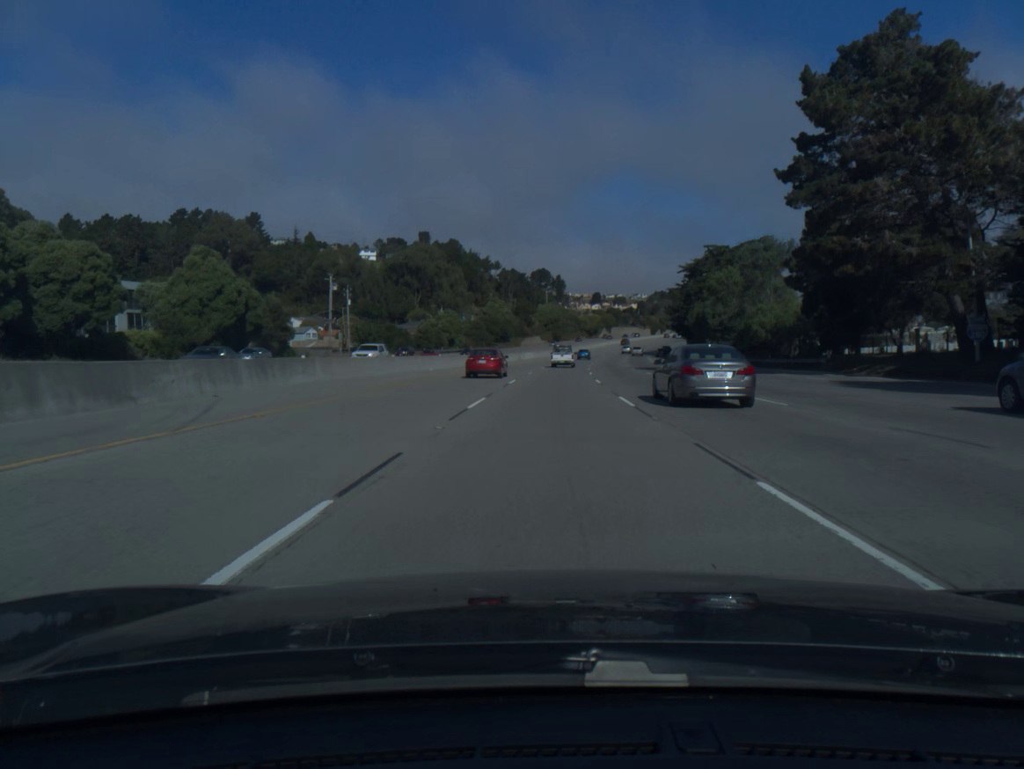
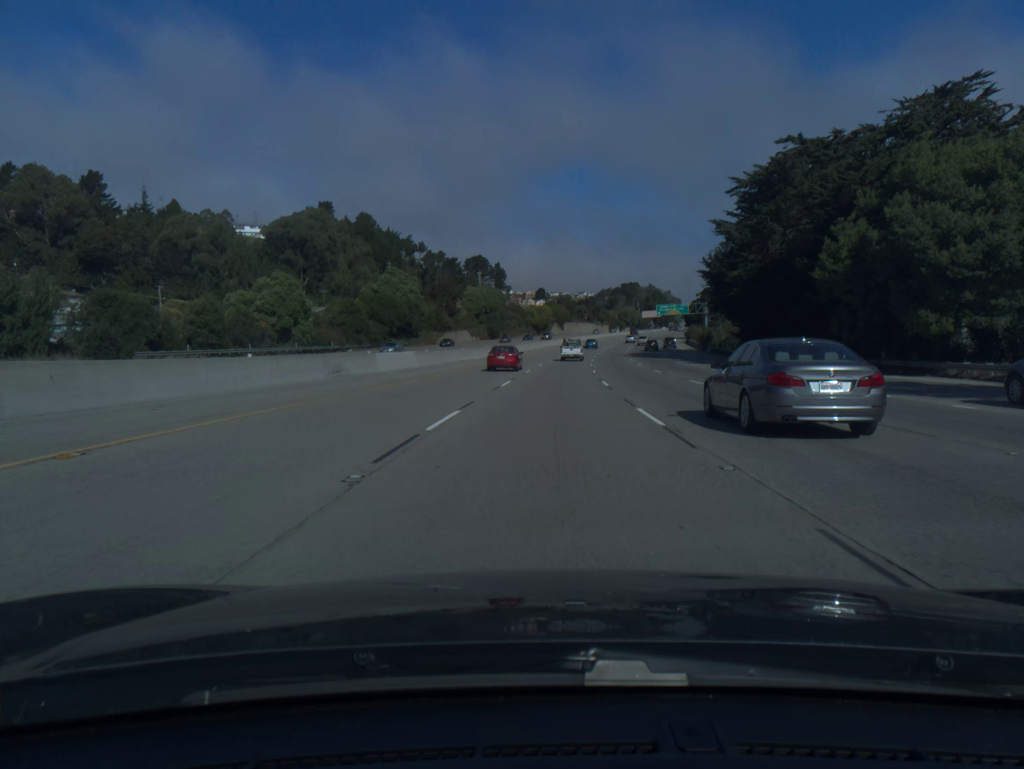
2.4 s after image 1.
(+3.1, +78.0) m; +4°
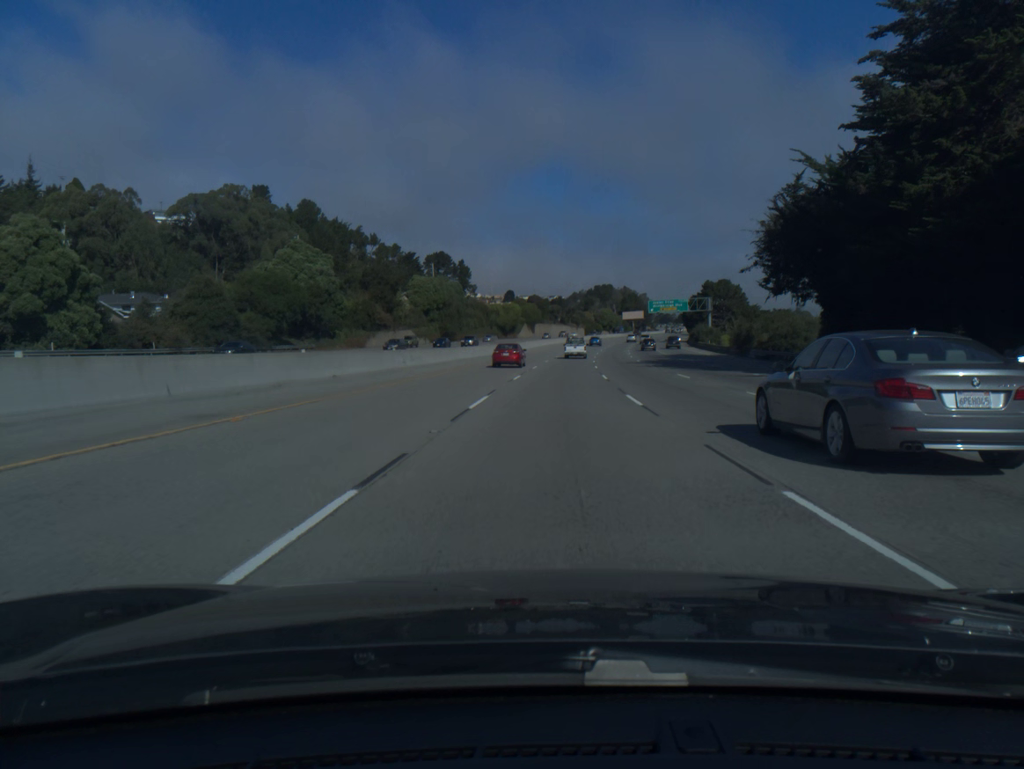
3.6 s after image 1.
(+0.7, +39.2) m; +2°
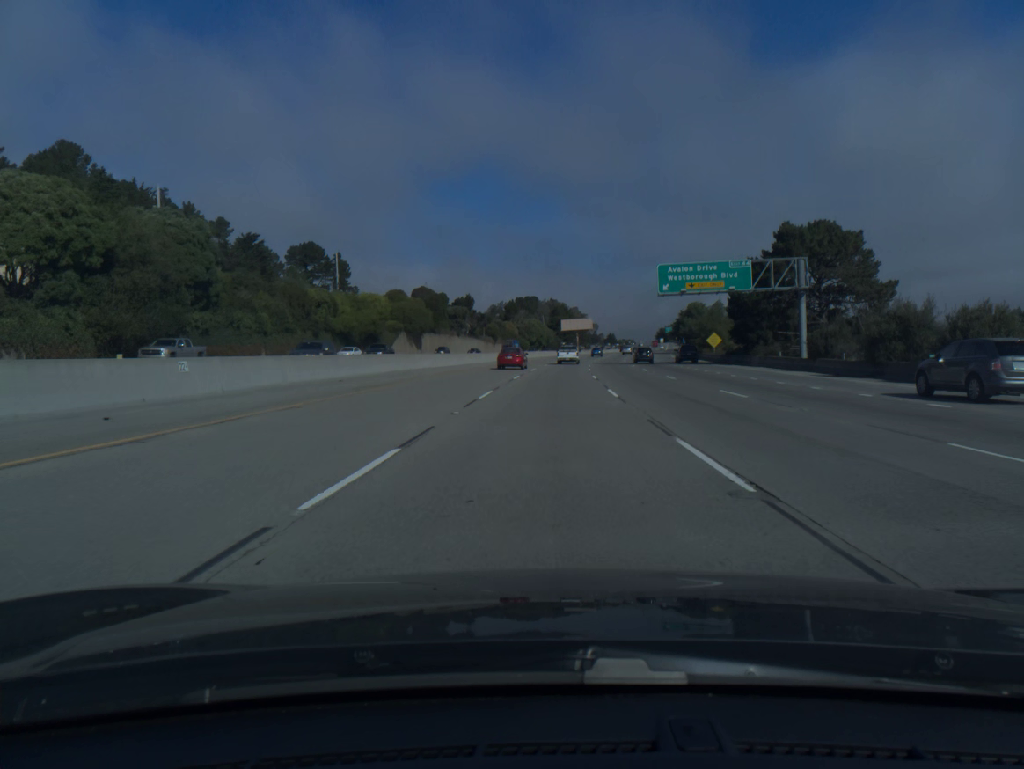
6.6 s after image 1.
(+5.4, +97.7) m; +6°
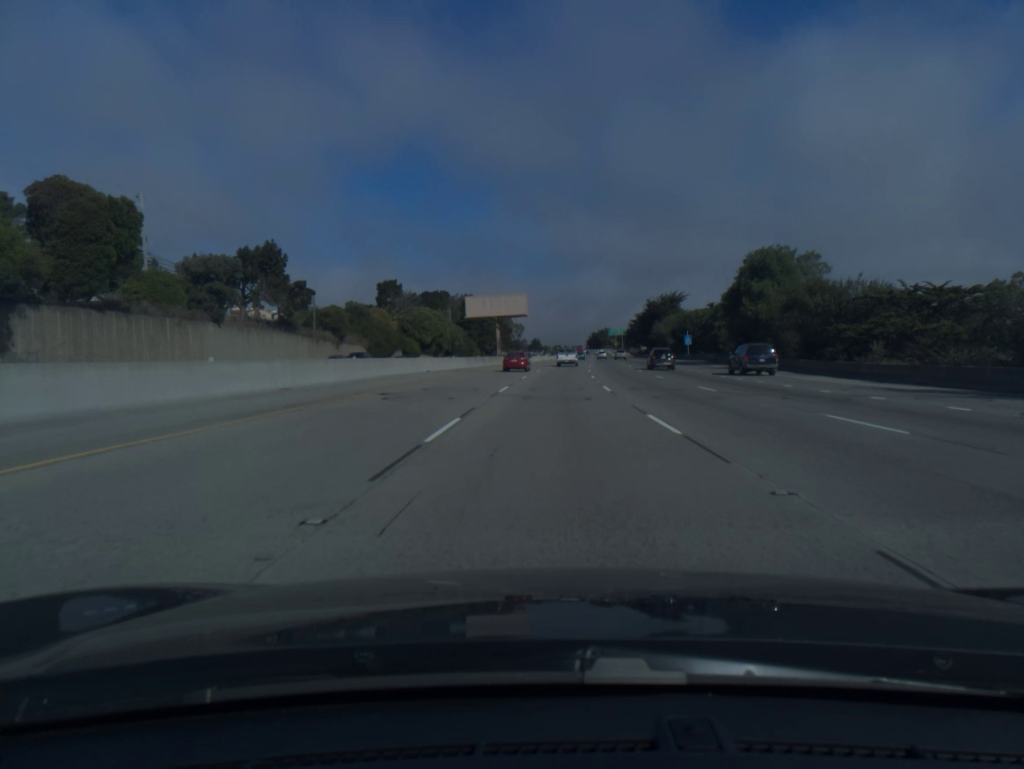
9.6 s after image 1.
(+4.5, +97.3) m; +6°
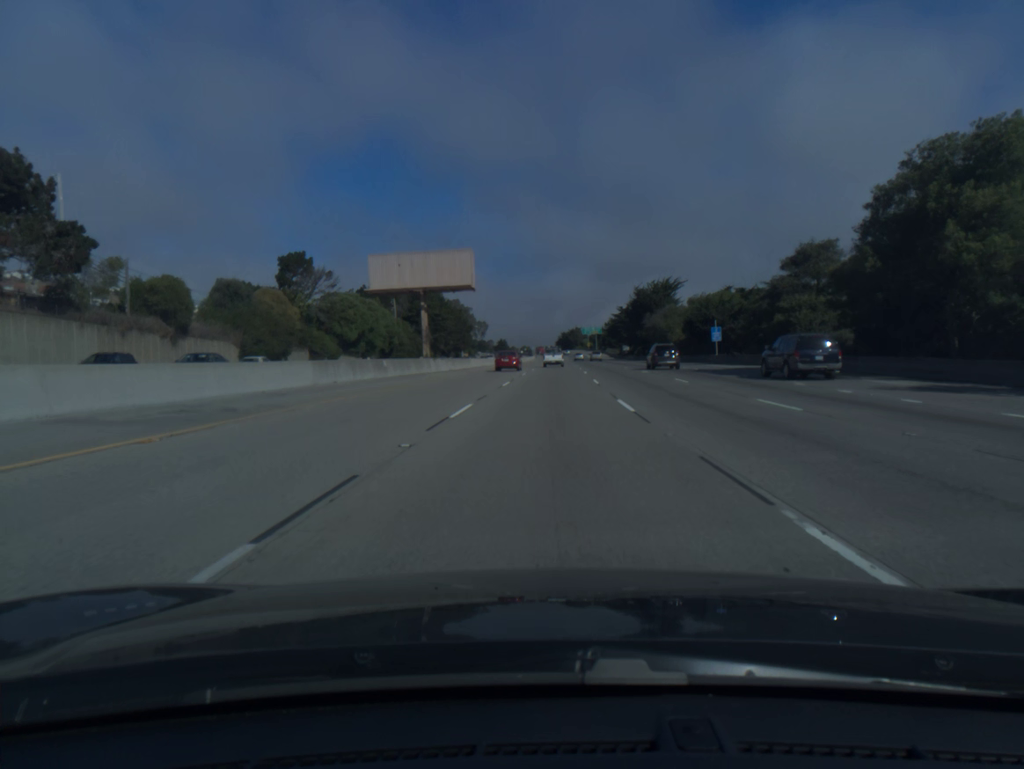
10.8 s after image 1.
(+0.9, +39.2) m; +2°
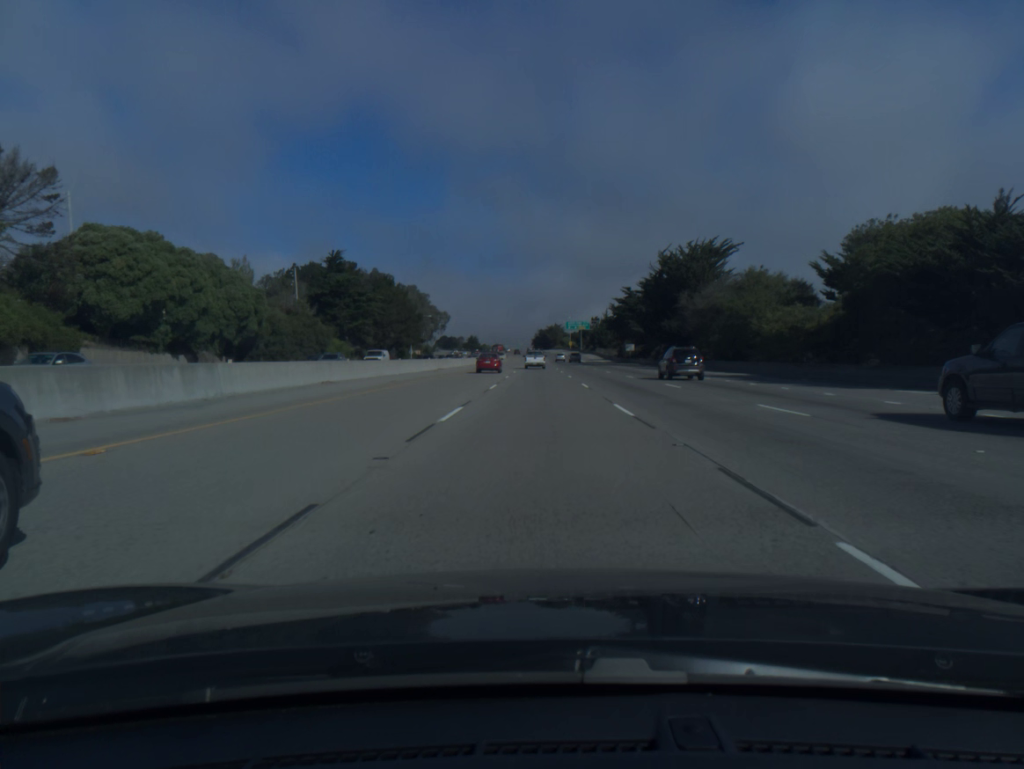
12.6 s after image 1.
(+1.2, +59.3) m; +2°
